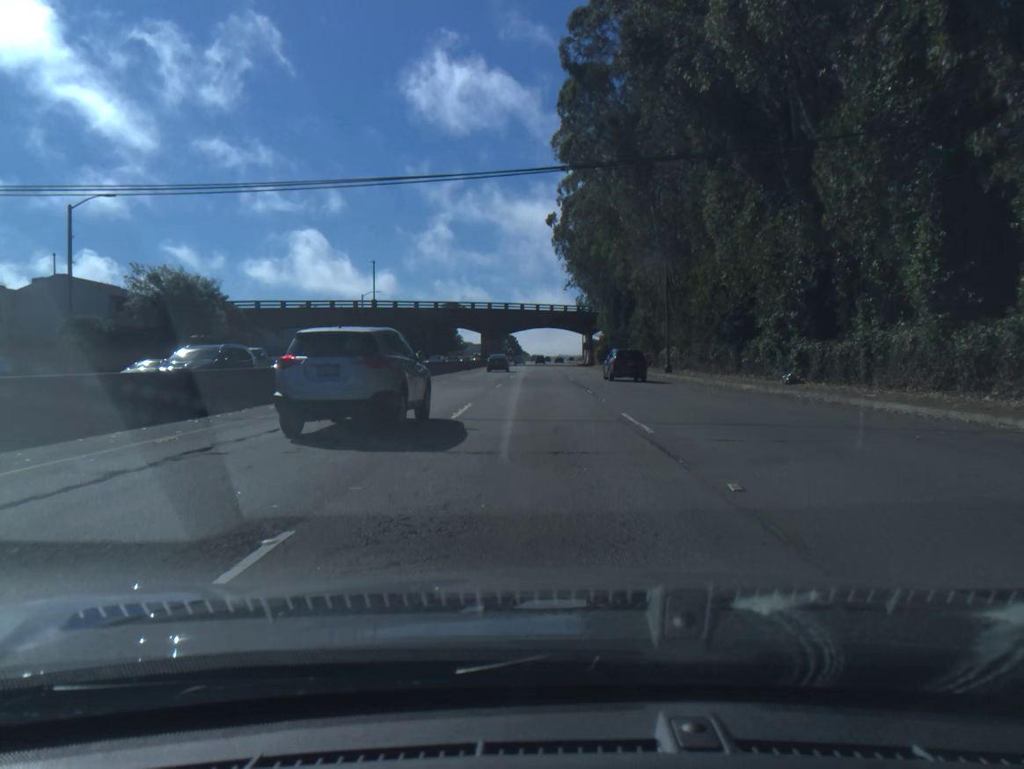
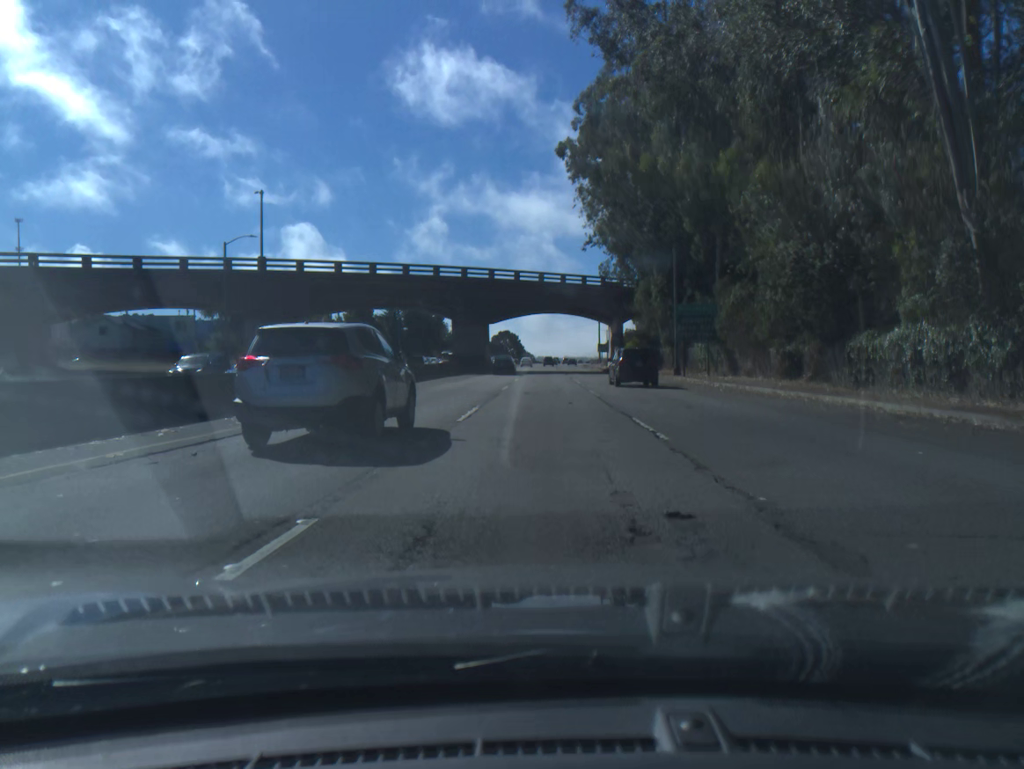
(0.0, +44.3) m; 0°
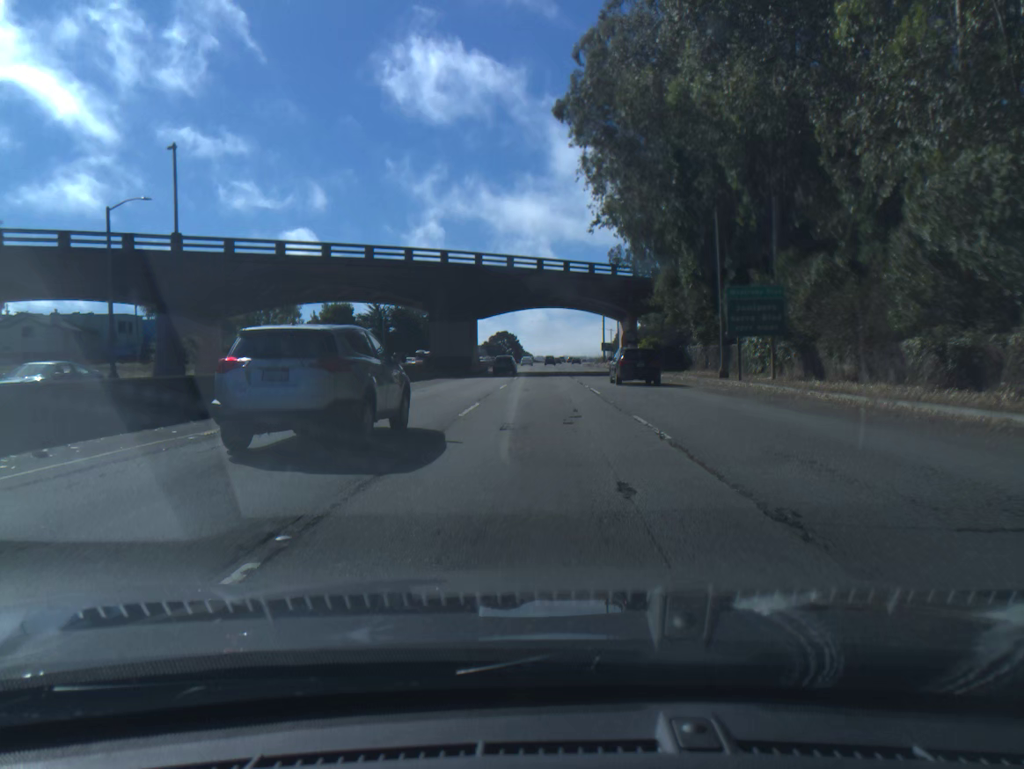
(0.0, +15.1) m; 0°
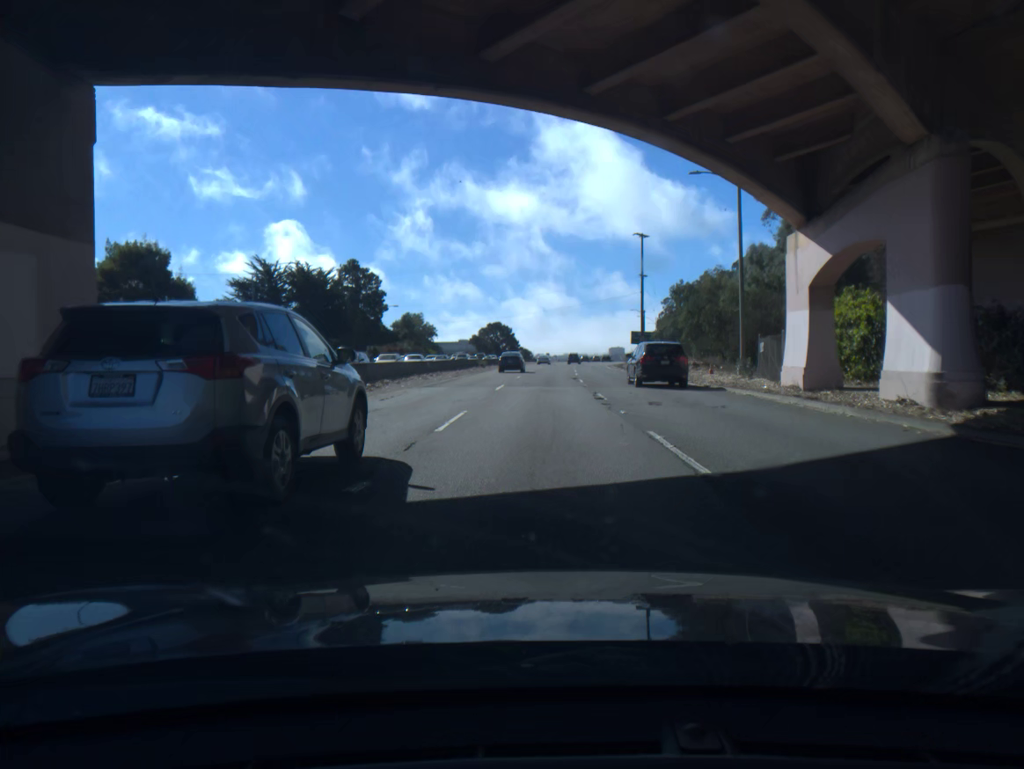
(+0.2, +61.9) m; 0°
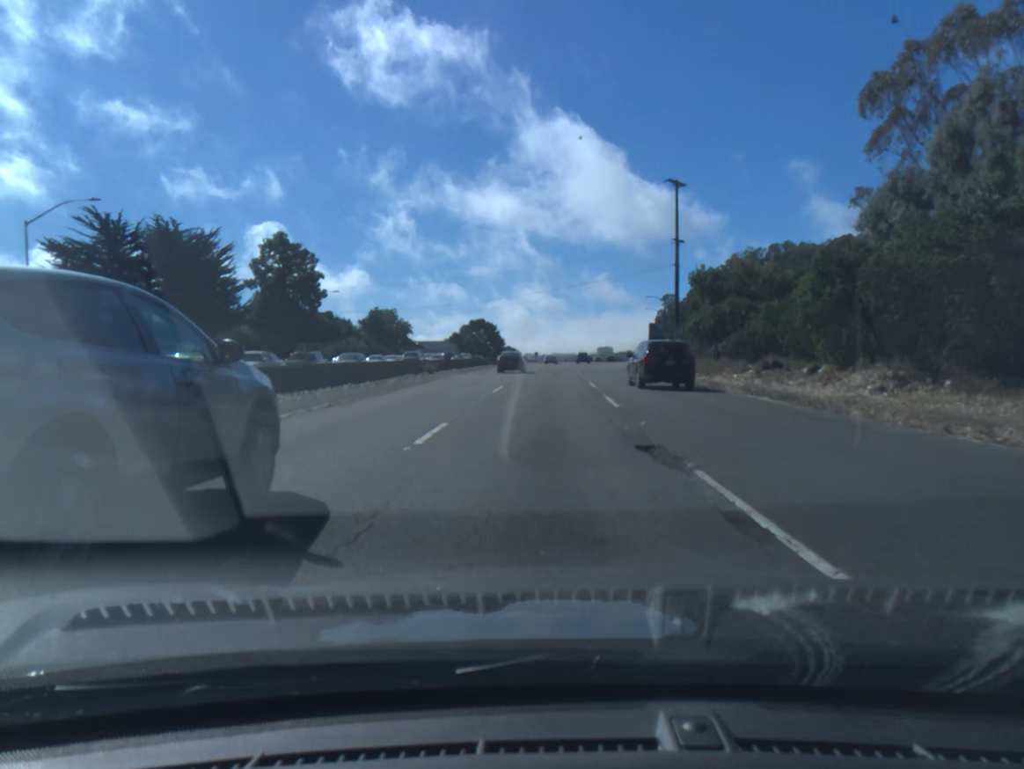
(+0.1, +31.8) m; +1°
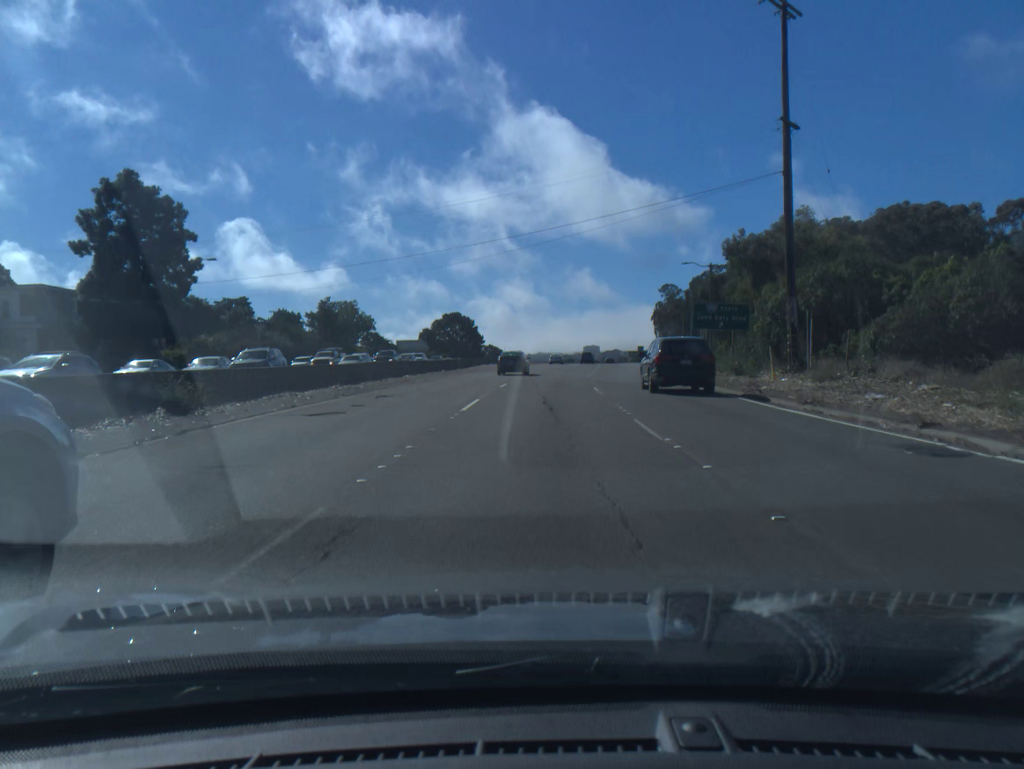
(+0.3, +32.4) m; +1°
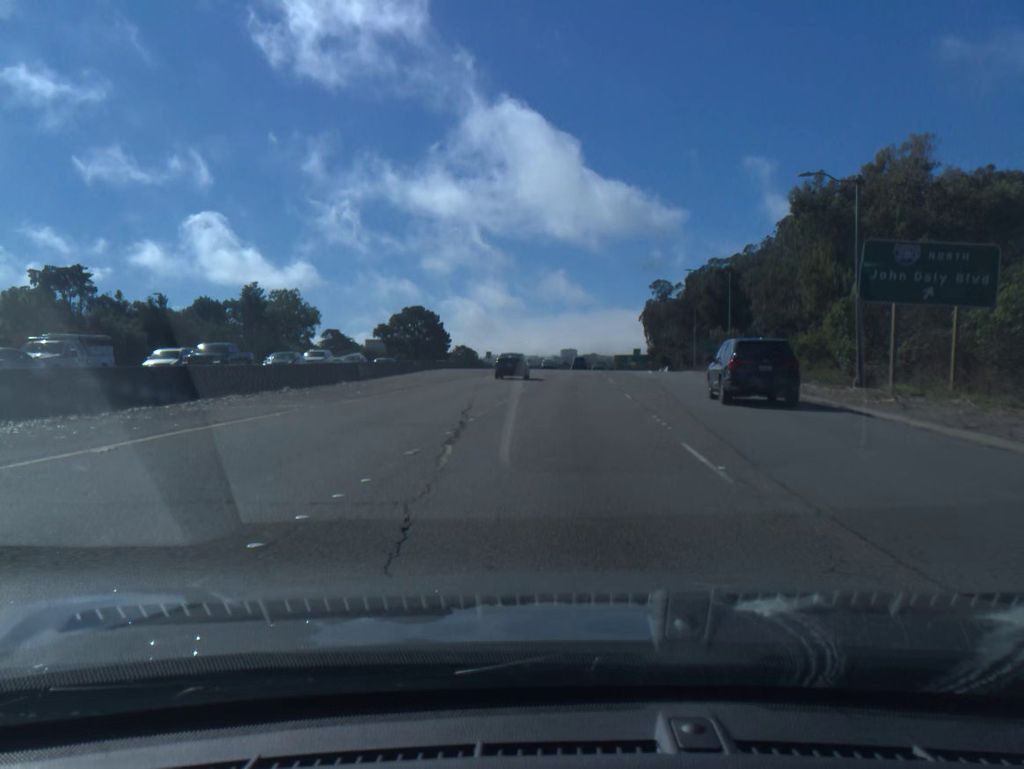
(+0.3, +32.8) m; +1°
